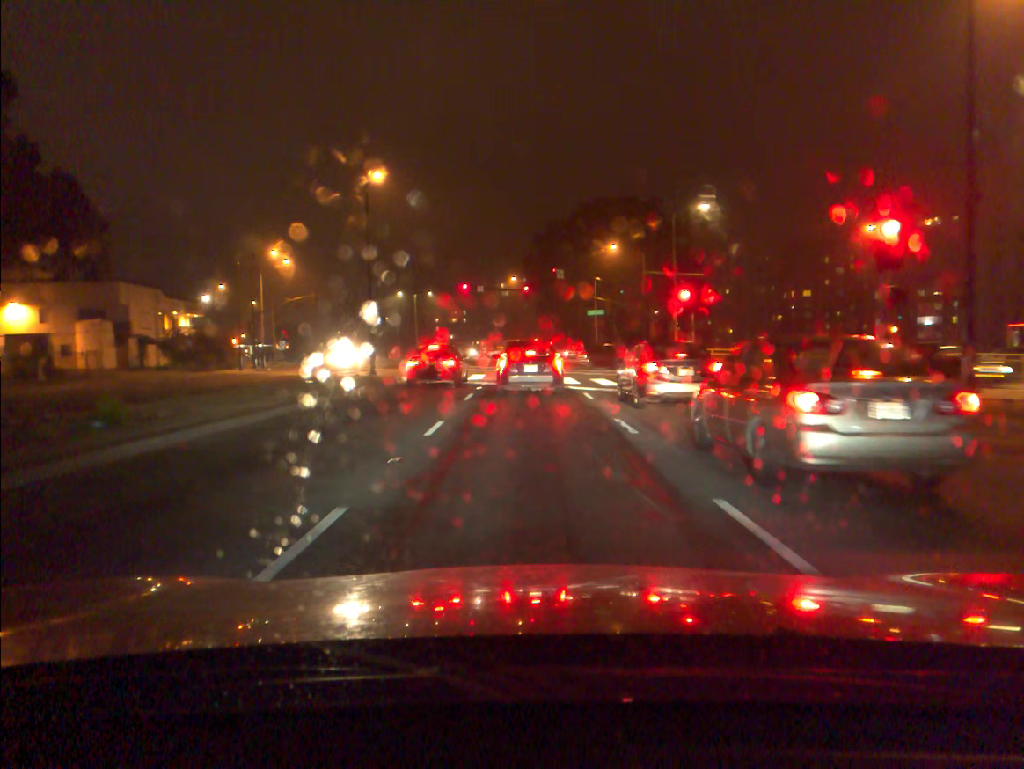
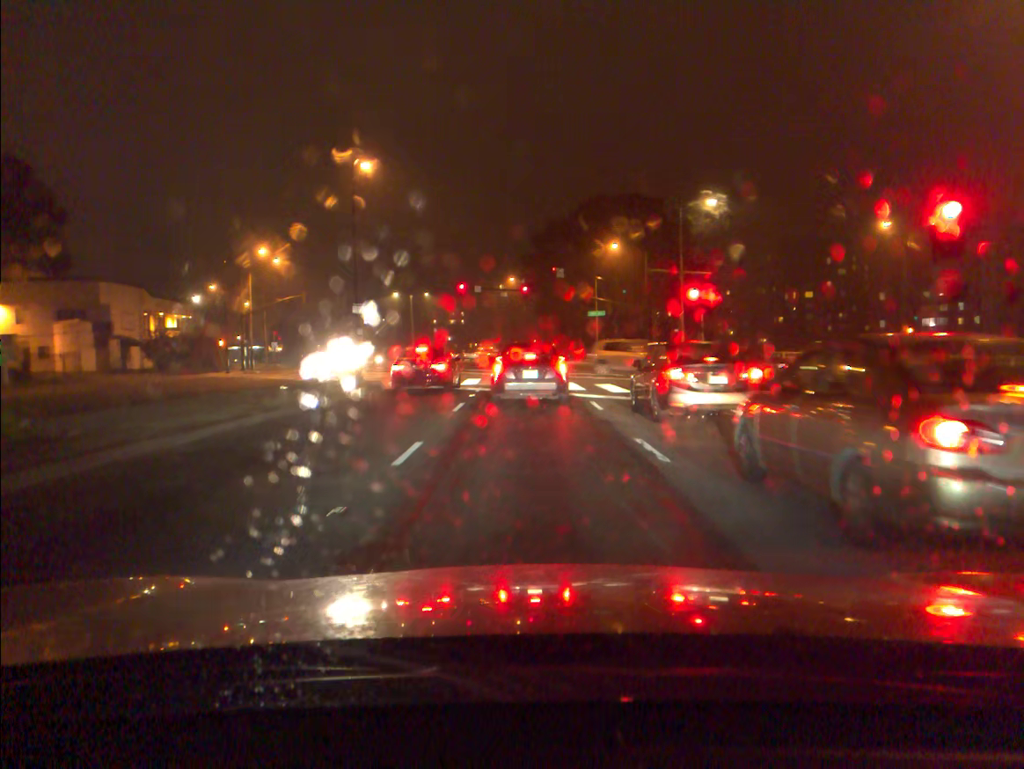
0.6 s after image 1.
(0.0, +2.8) m; 0°
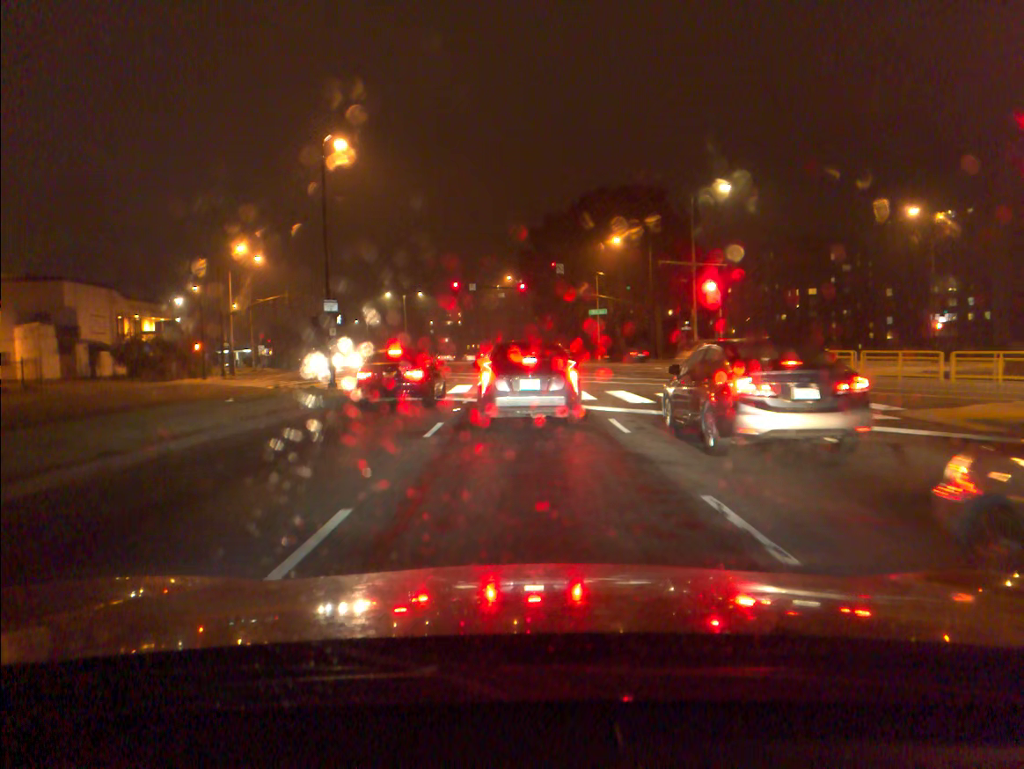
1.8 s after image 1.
(0.0, +4.5) m; 0°
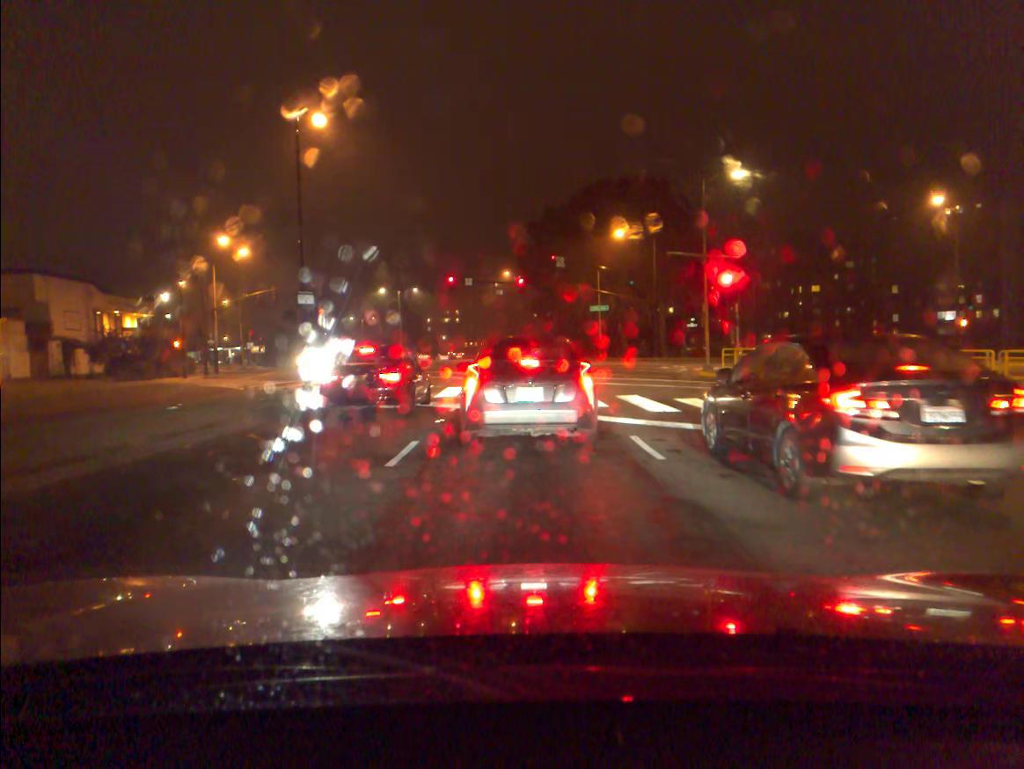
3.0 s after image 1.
(0.0, +3.2) m; 0°
